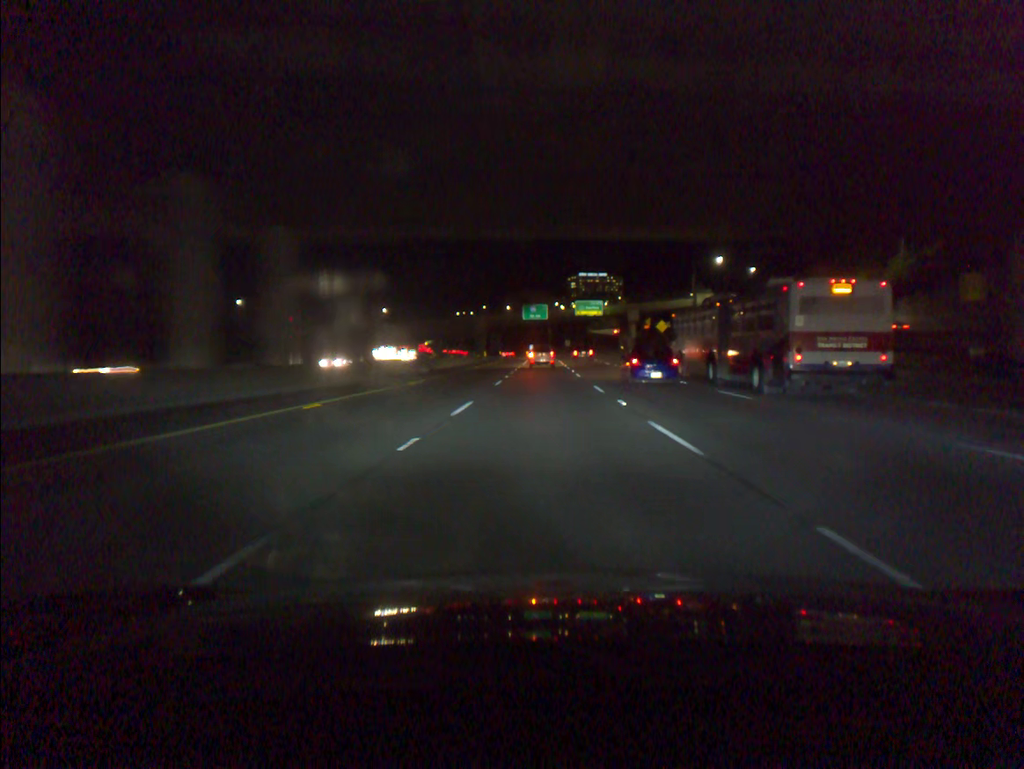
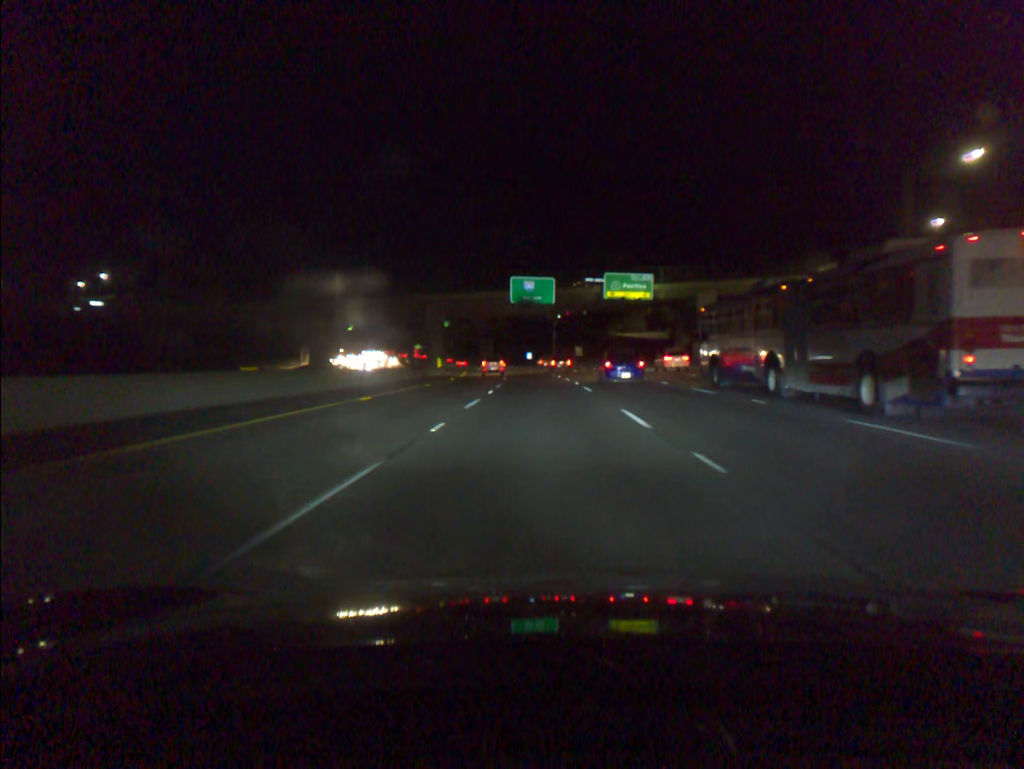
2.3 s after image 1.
(+0.1, +69.1) m; 0°
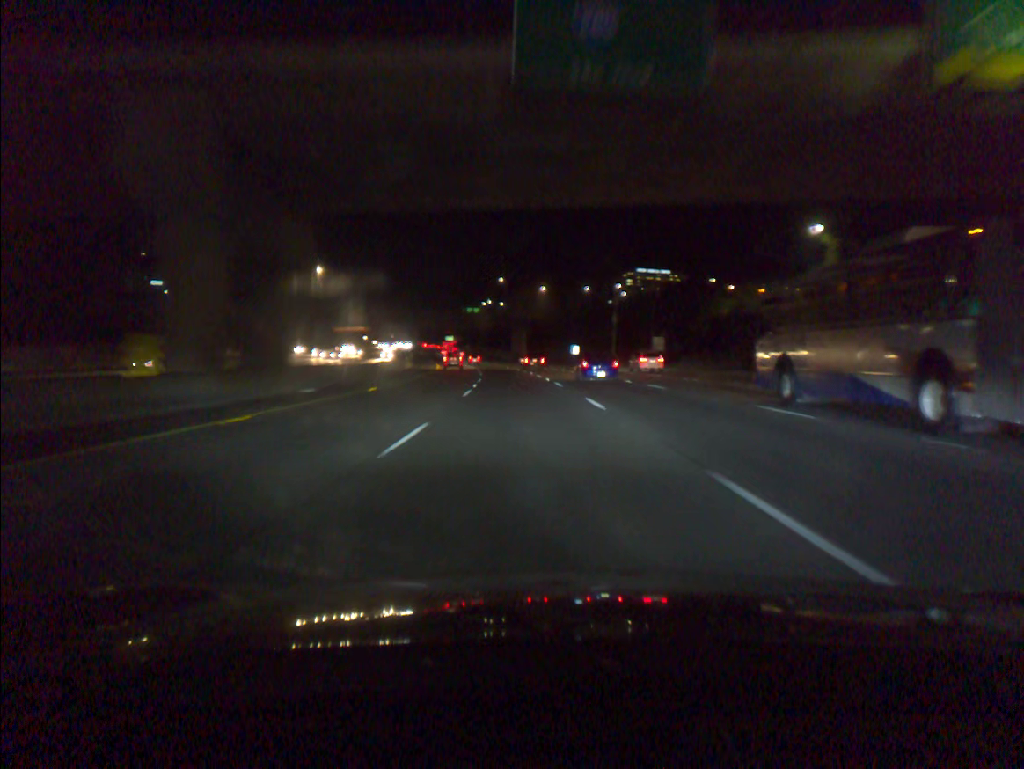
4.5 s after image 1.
(-1.2, +68.1) m; -3°
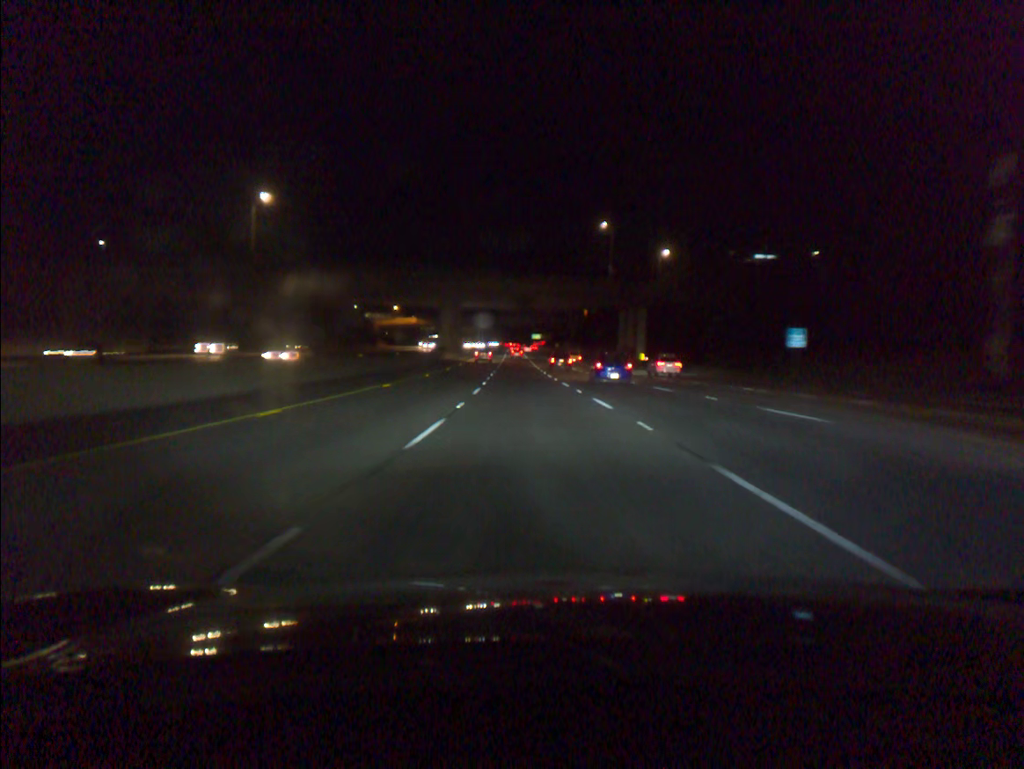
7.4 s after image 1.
(-5.7, +86.6) m; -7°
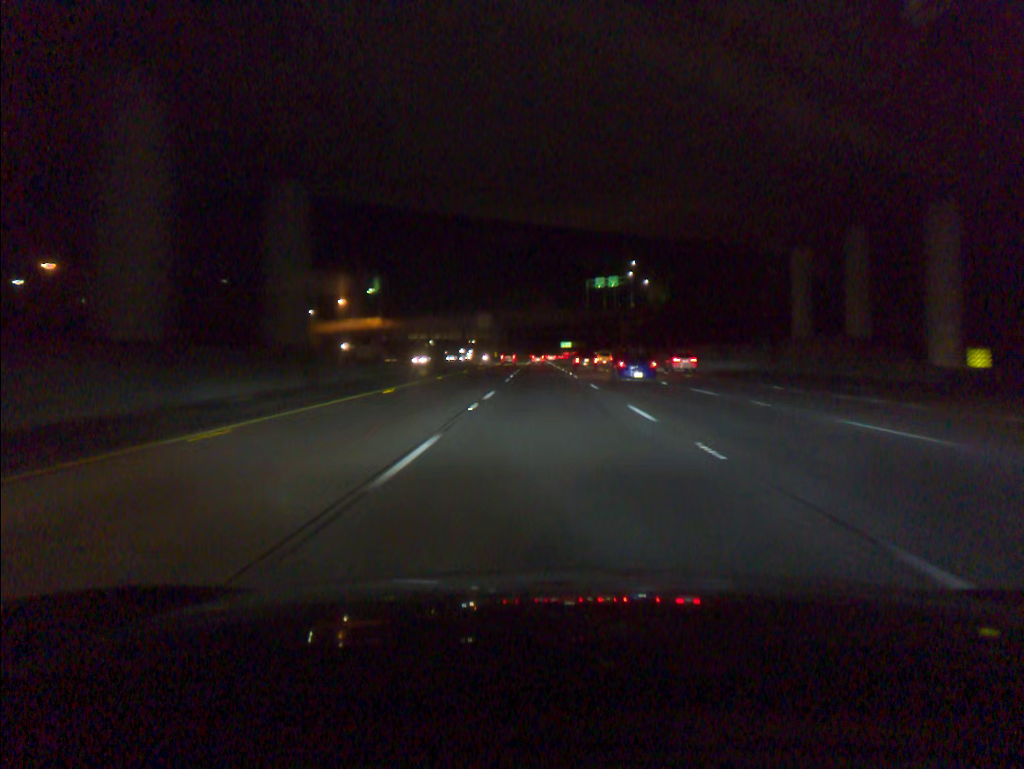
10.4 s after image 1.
(-3.0, +91.2) m; -2°
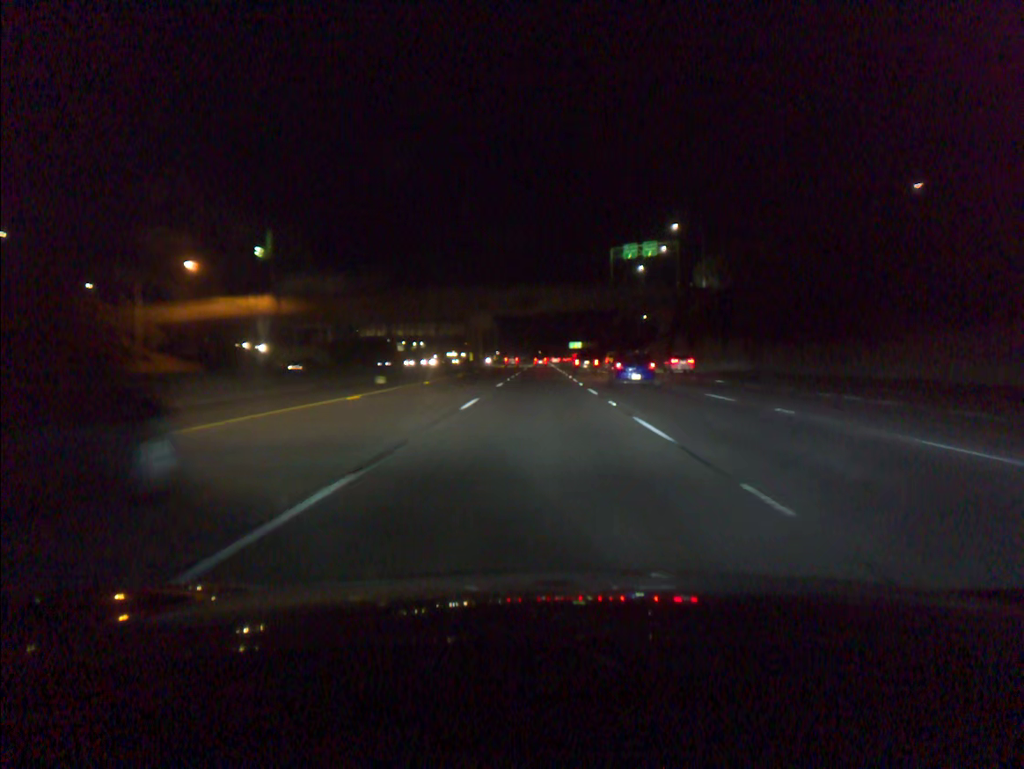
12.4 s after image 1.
(+0.1, +61.9) m; 0°
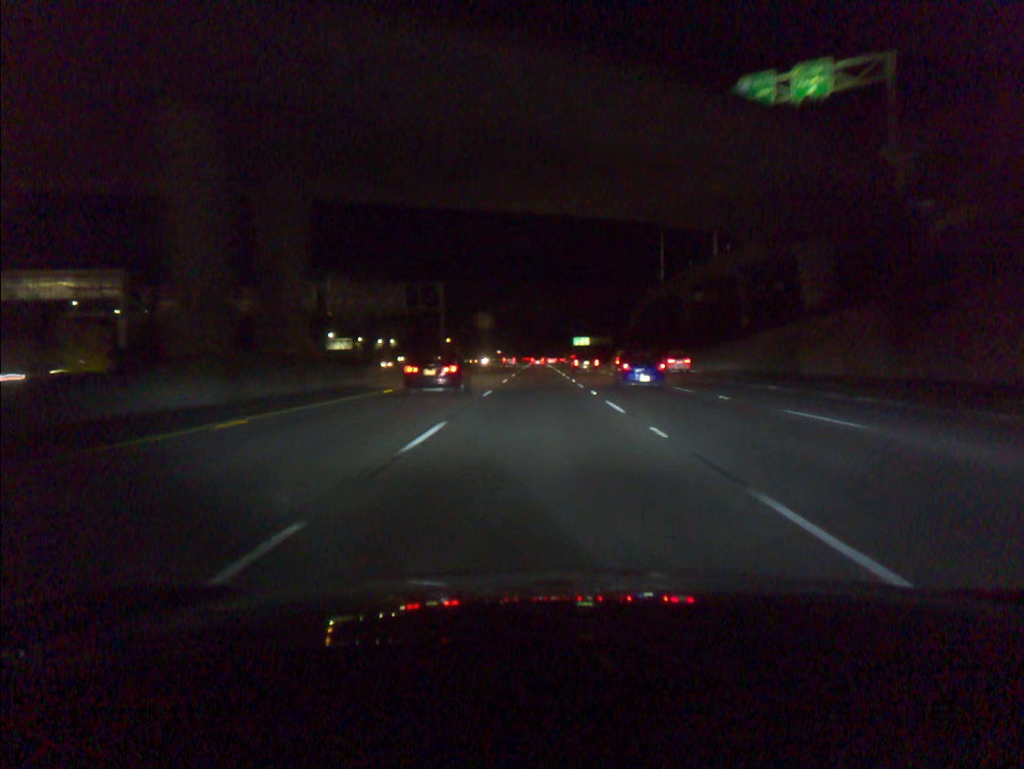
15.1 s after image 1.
(0.0, +81.8) m; 0°
